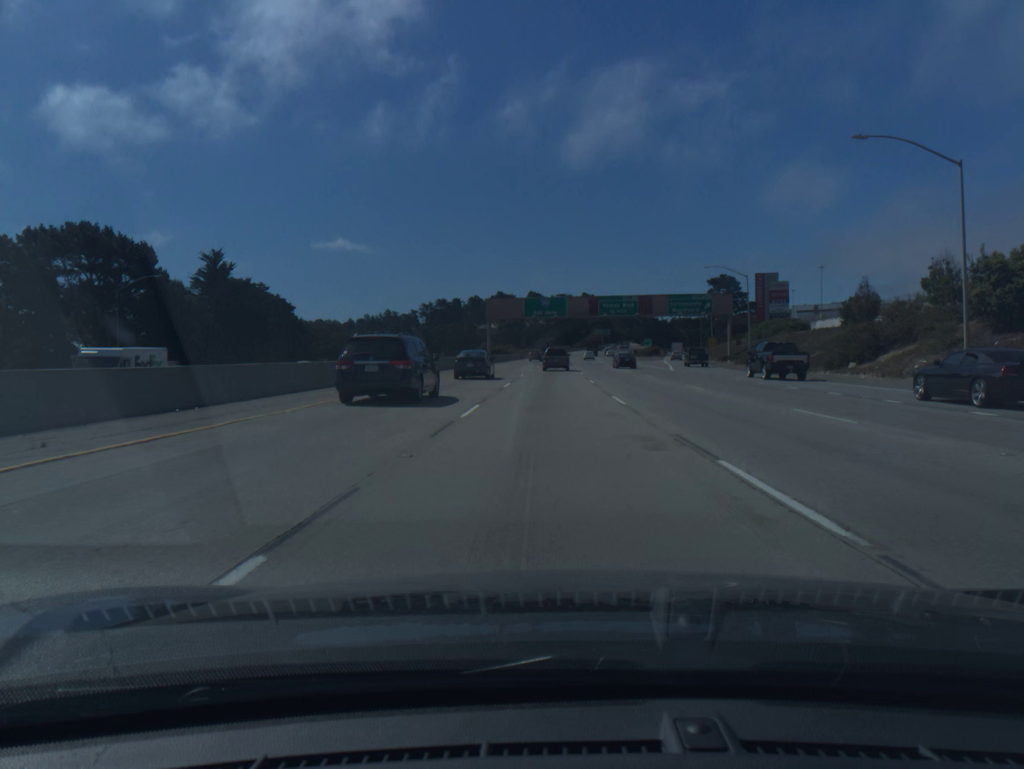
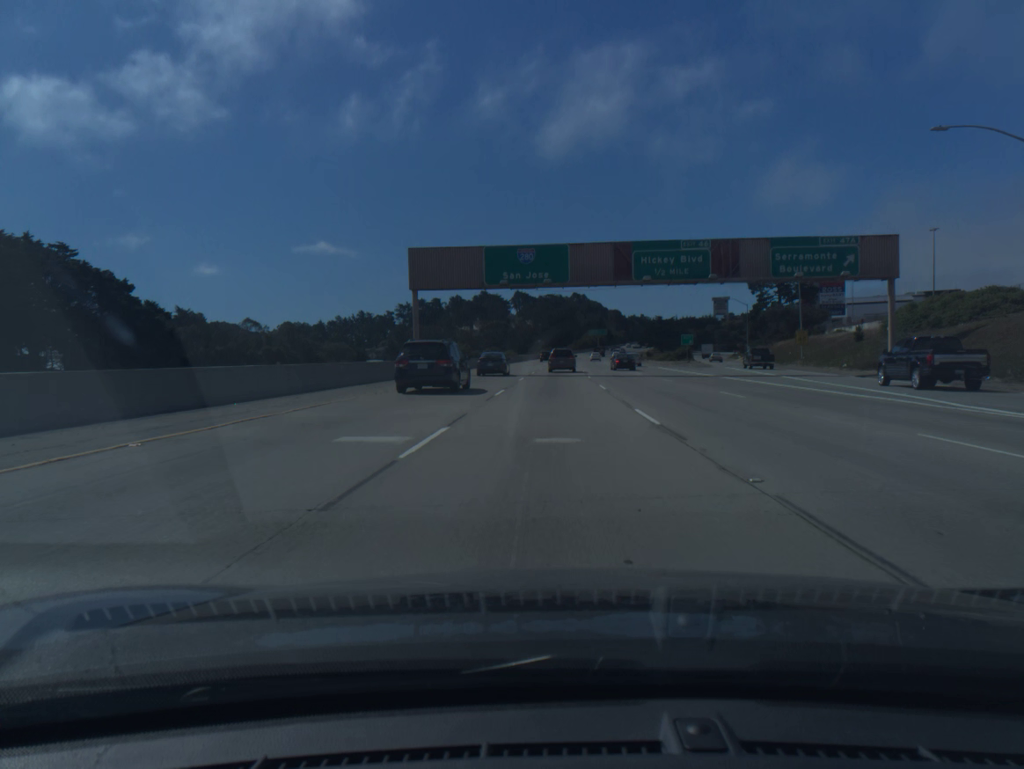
(+0.4, +49.9) m; +1°
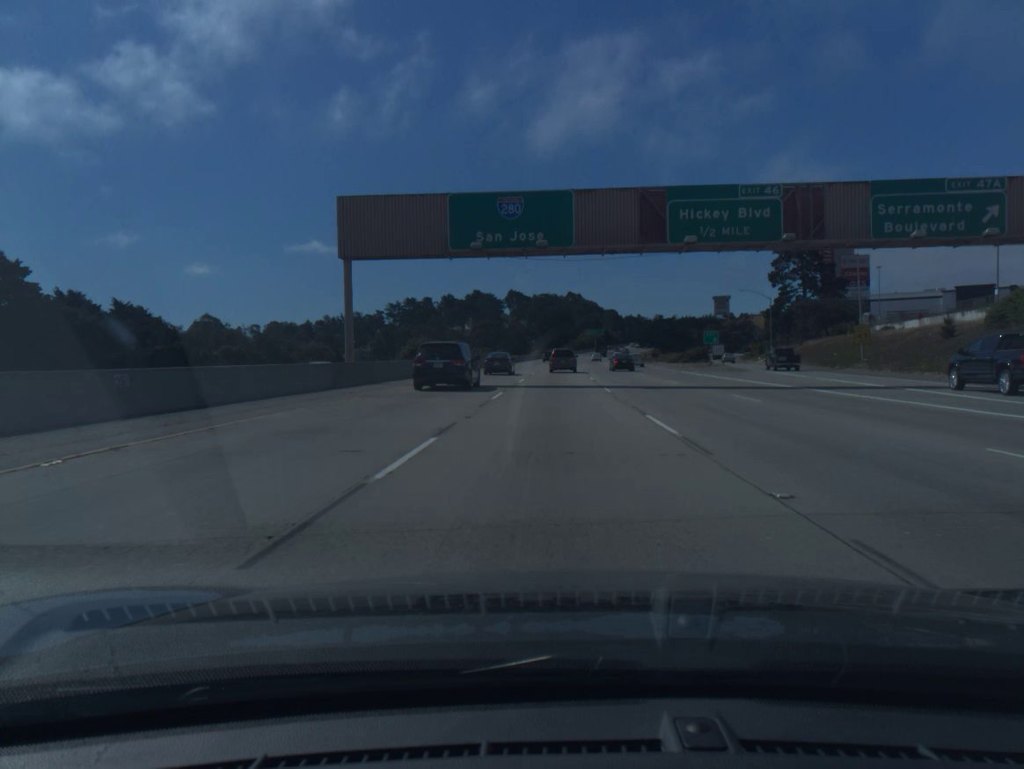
(0.0, +16.4) m; 0°
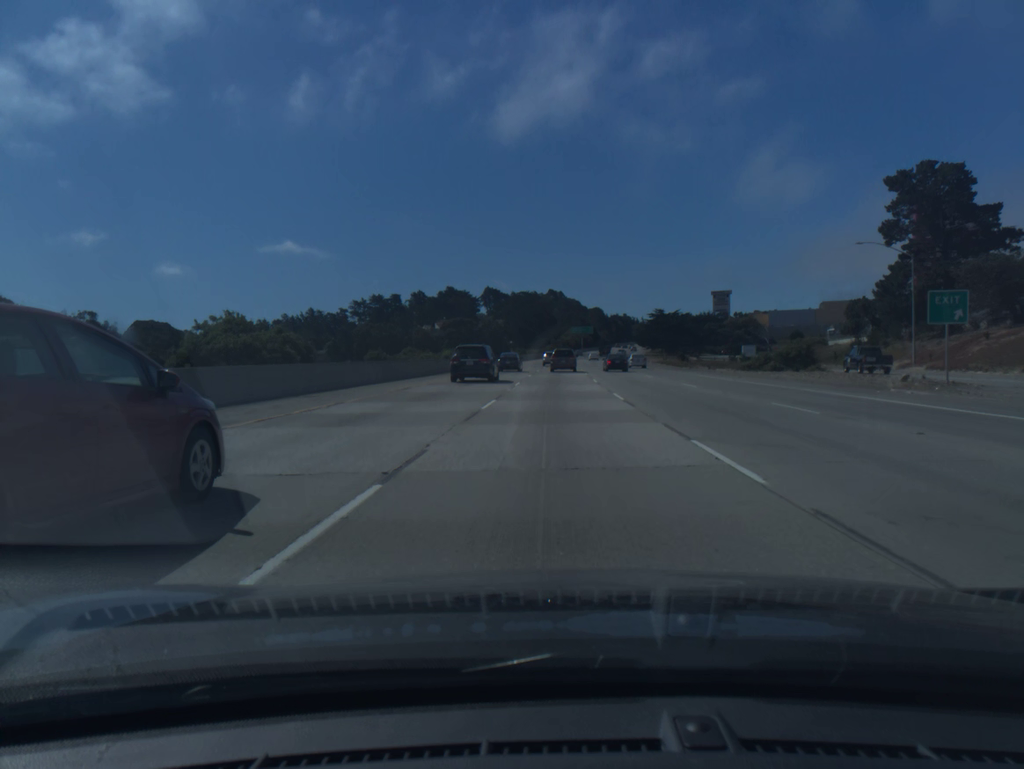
(+0.5, +48.6) m; +1°
